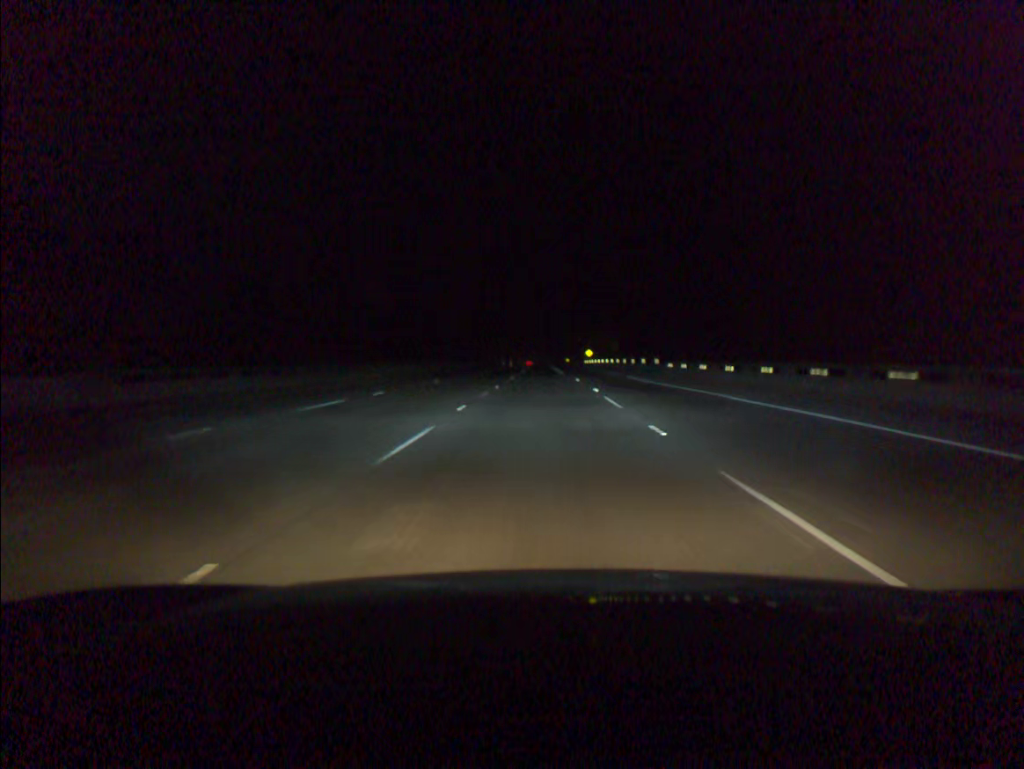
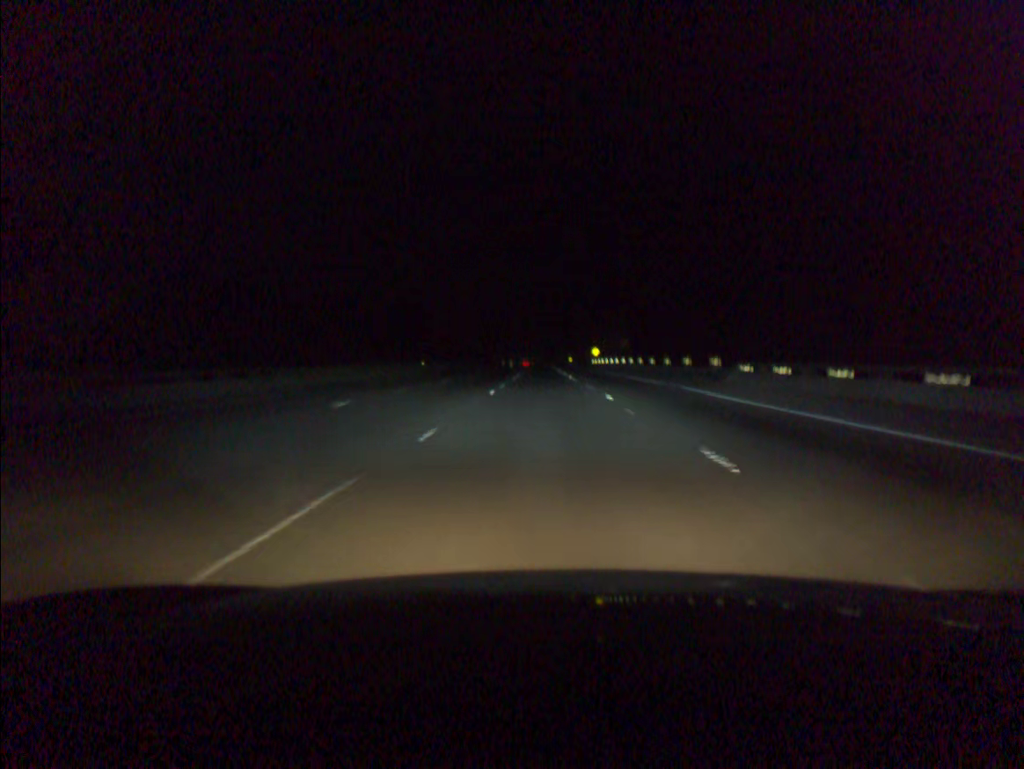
(0.0, +19.6) m; 0°
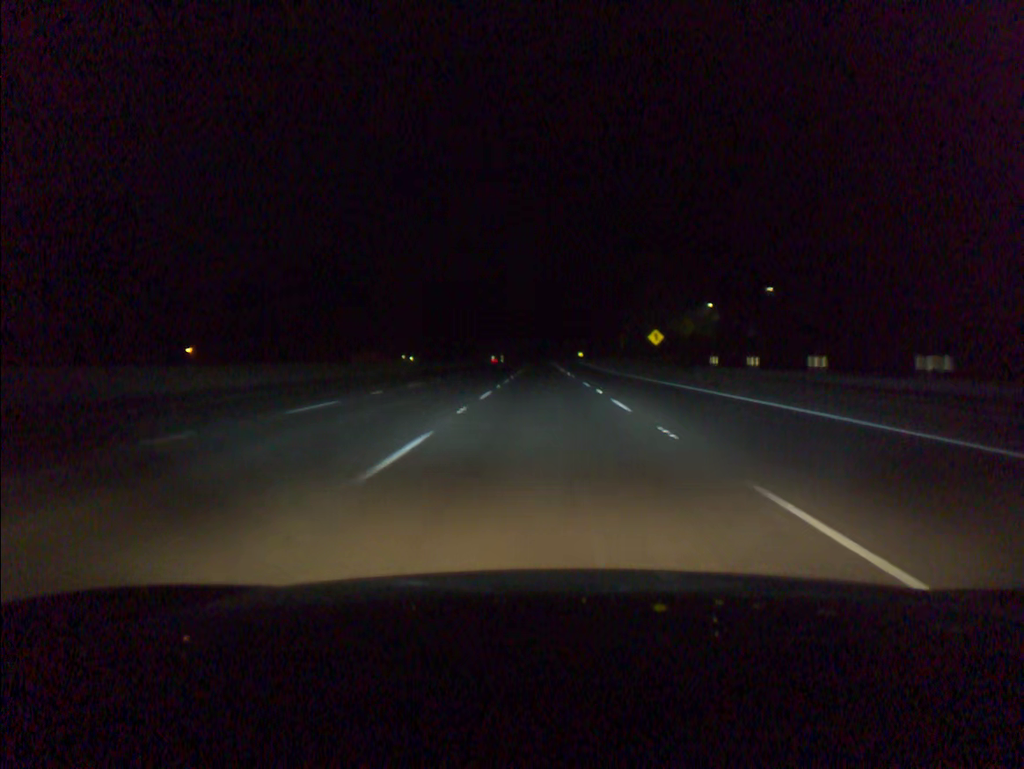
(0.0, +98.1) m; 0°
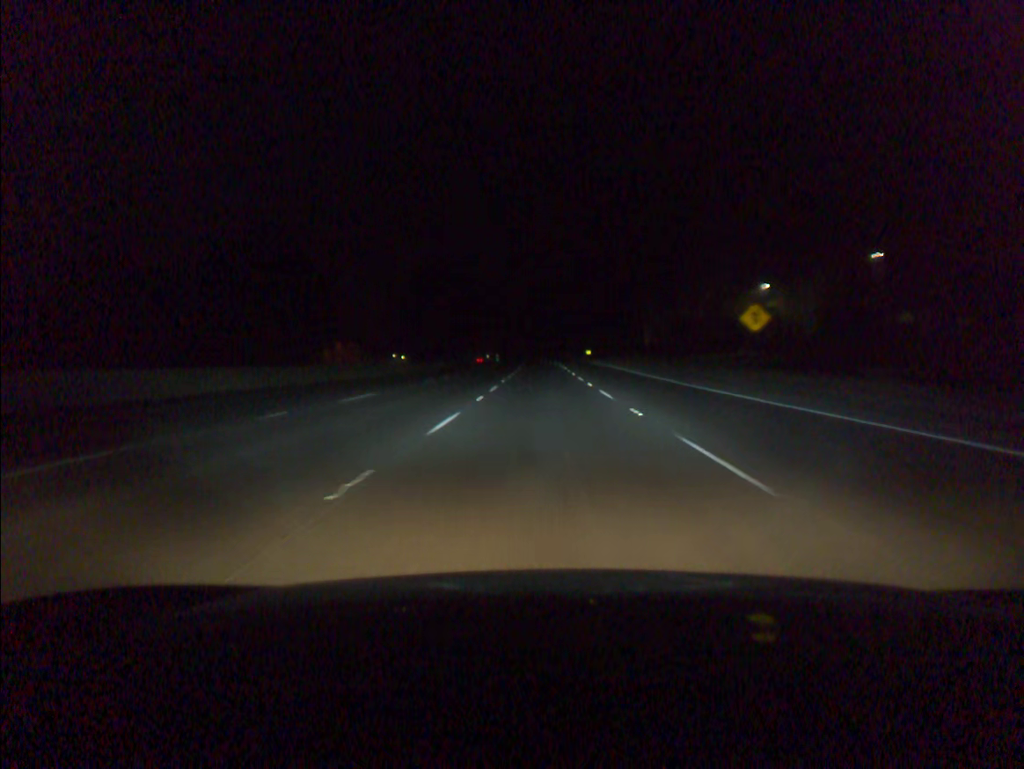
(0.0, +39.3) m; 0°
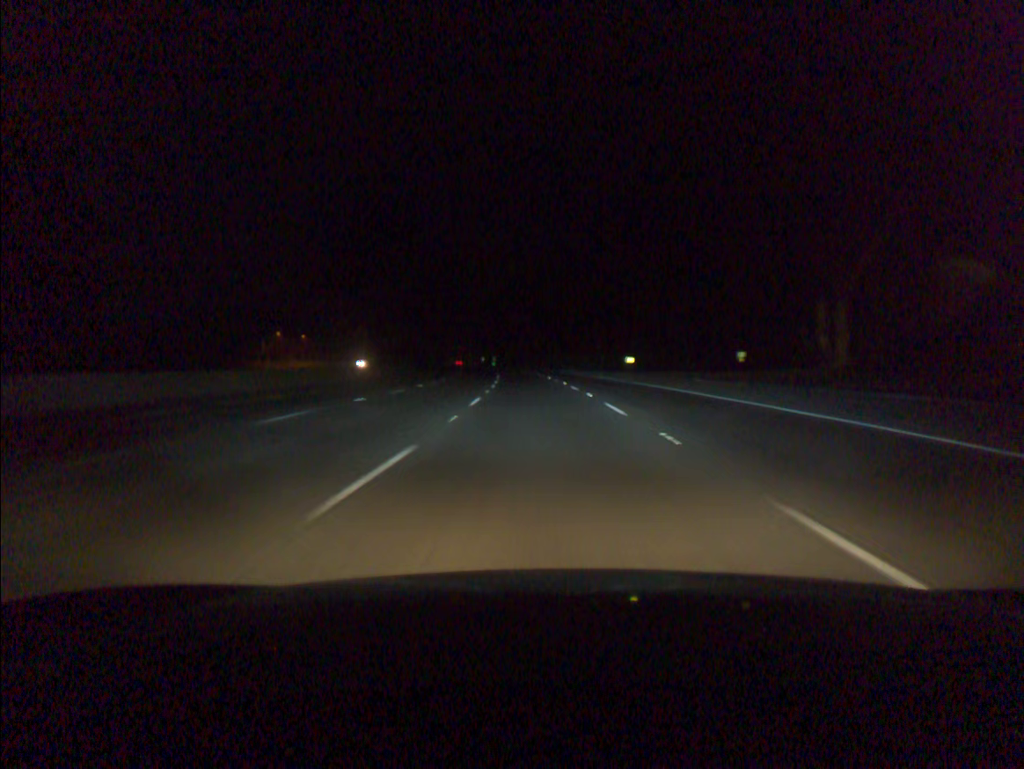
(-0.1, +78.6) m; -1°
